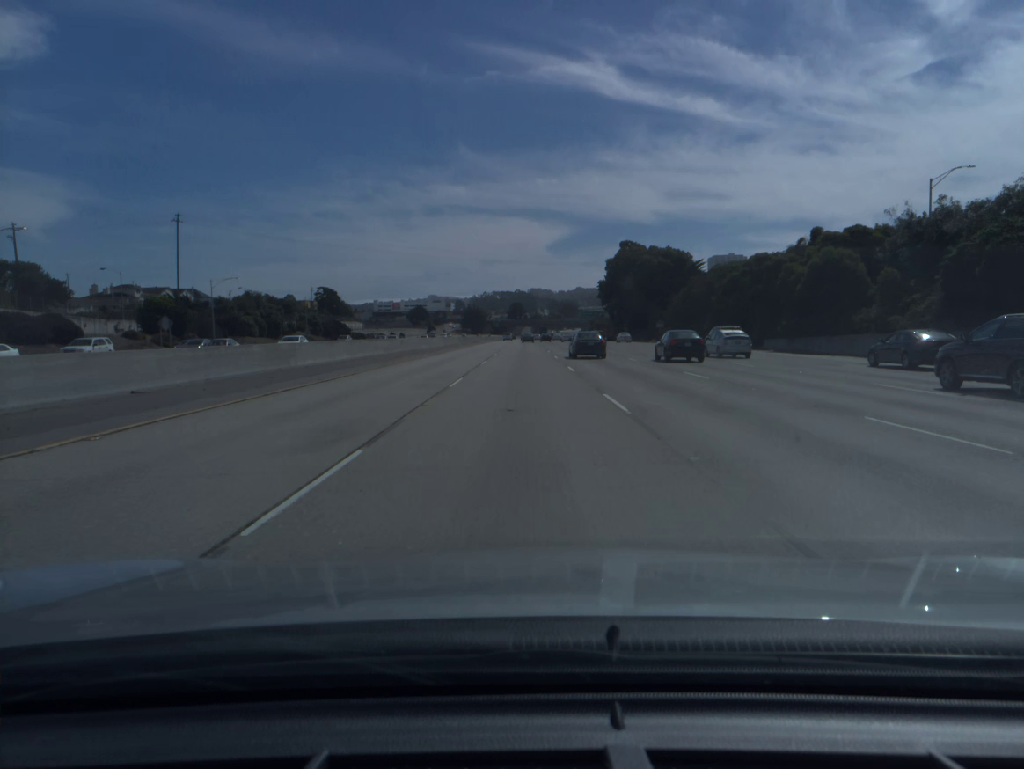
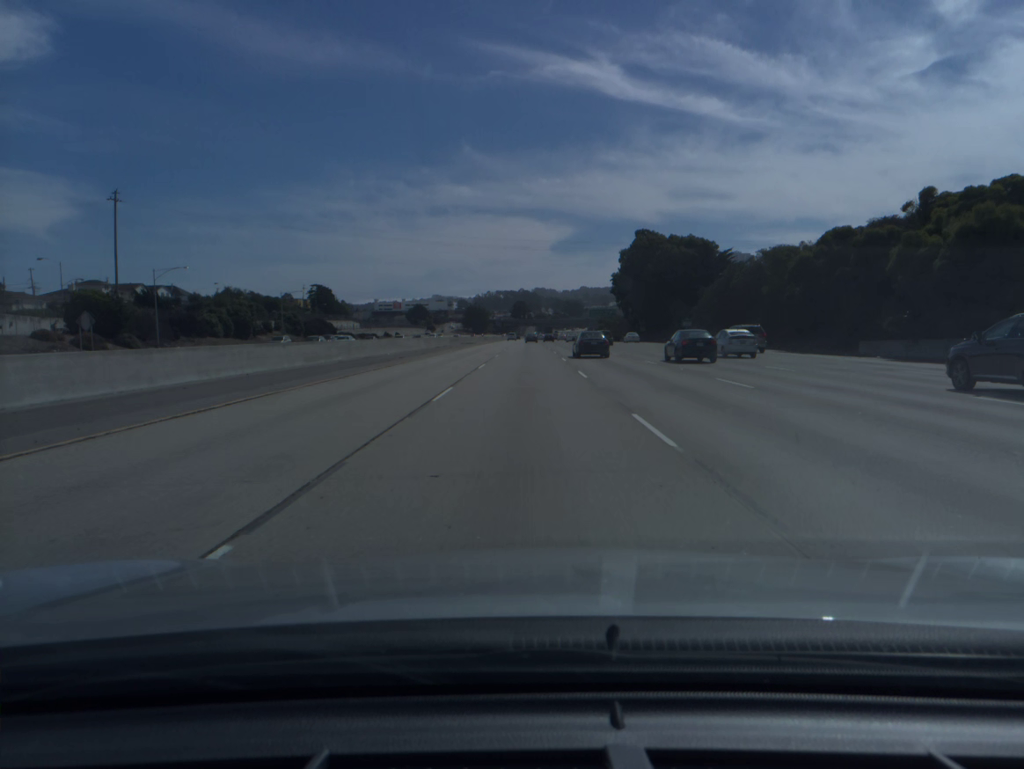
(0.0, +18.9) m; 0°
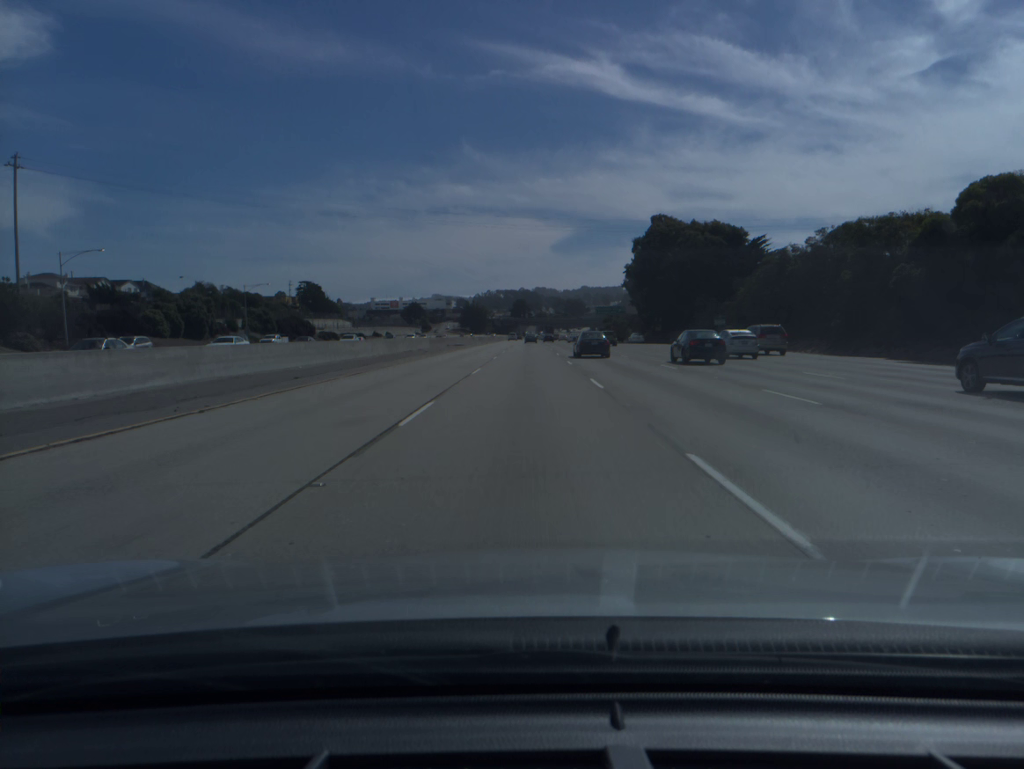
(0.0, +18.9) m; 0°
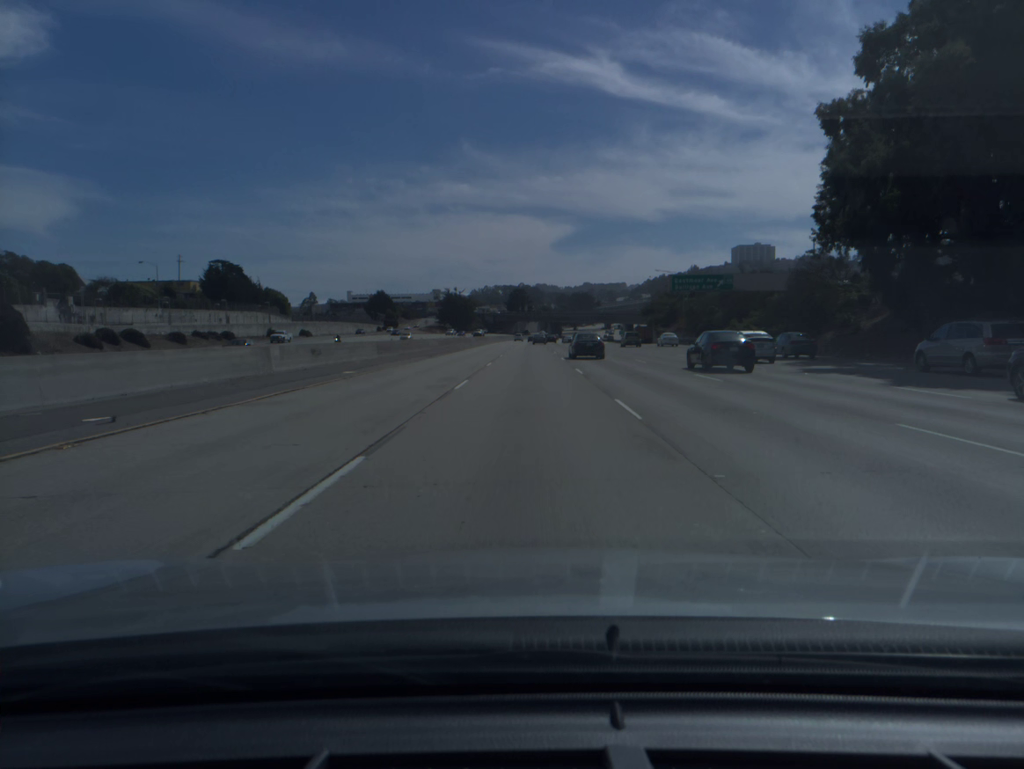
(+0.2, +94.5) m; 0°
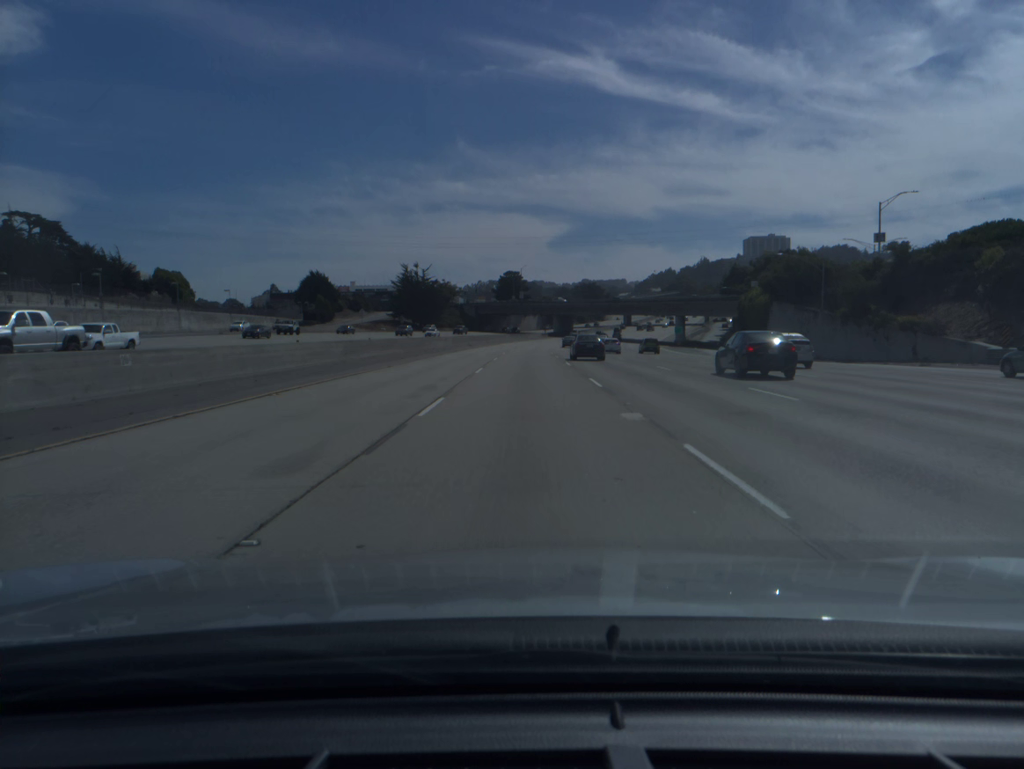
(+0.2, +94.5) m; 0°
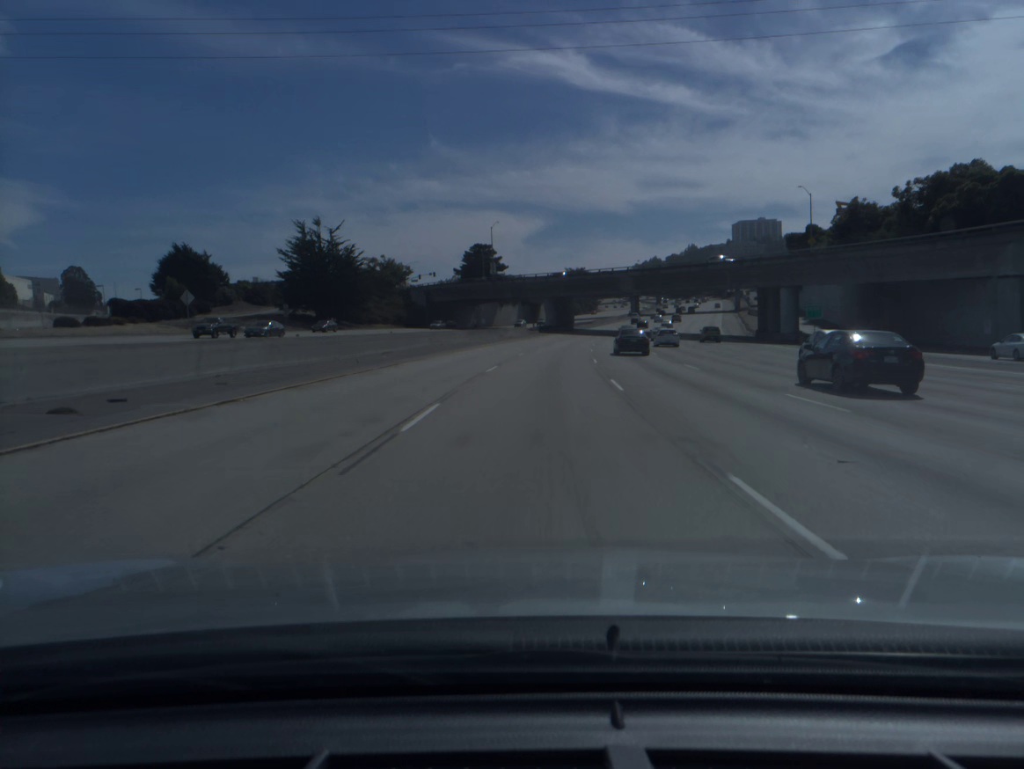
(+0.4, +75.5) m; +1°
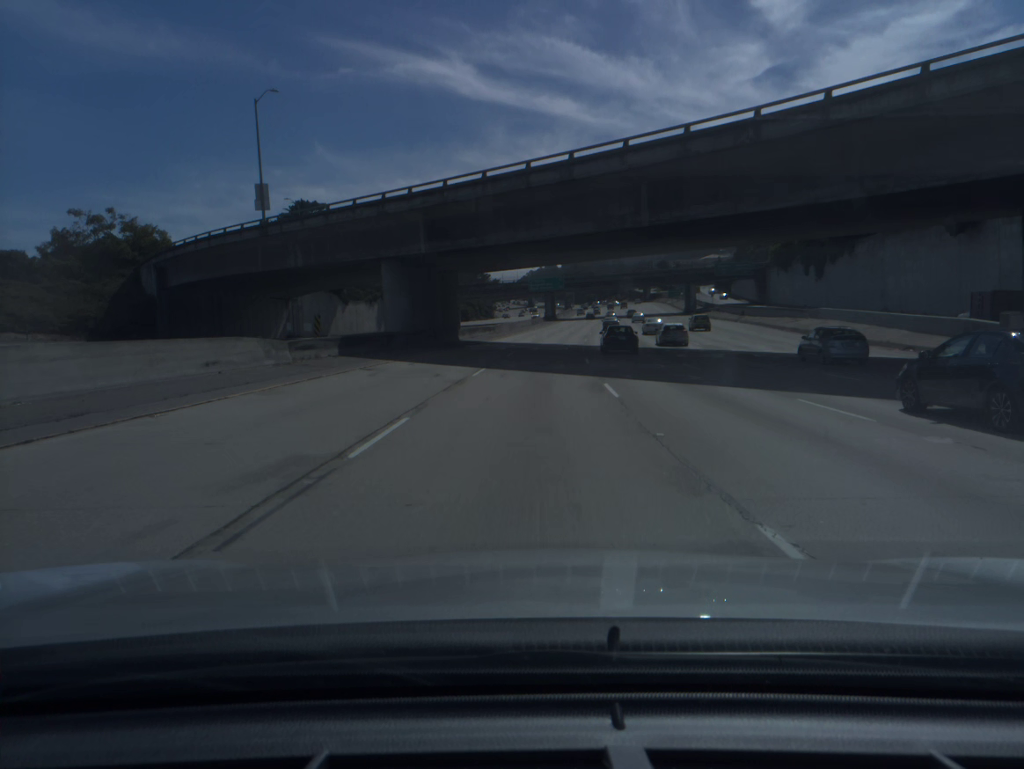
(+5.0, +75.0) m; +8°
